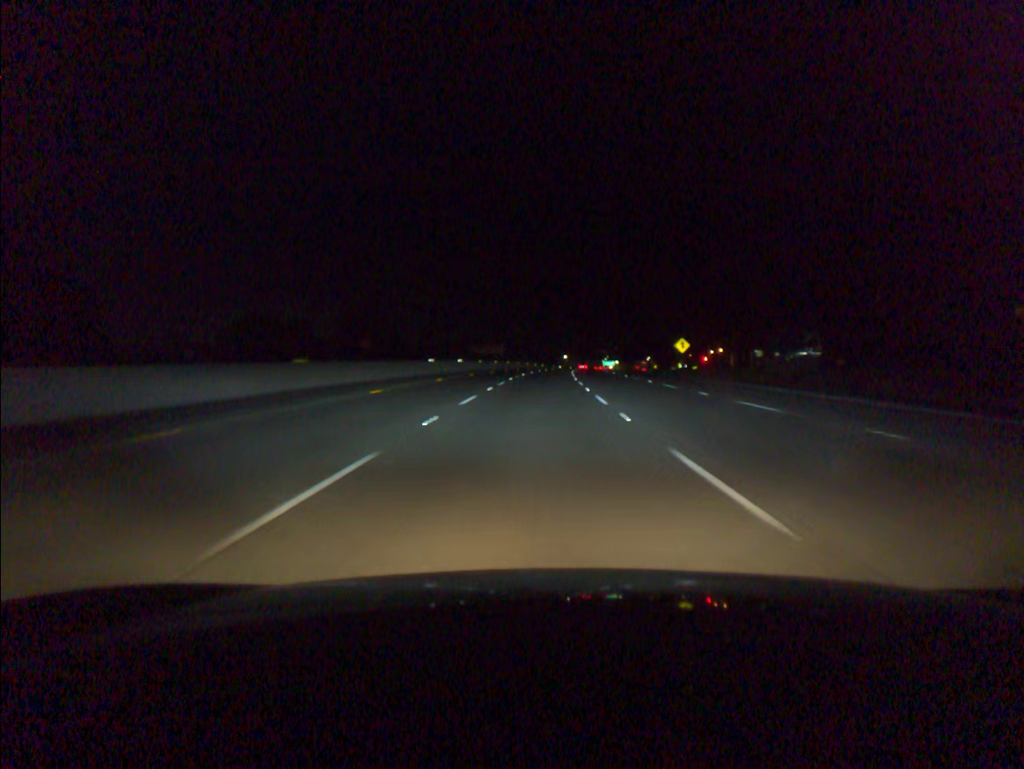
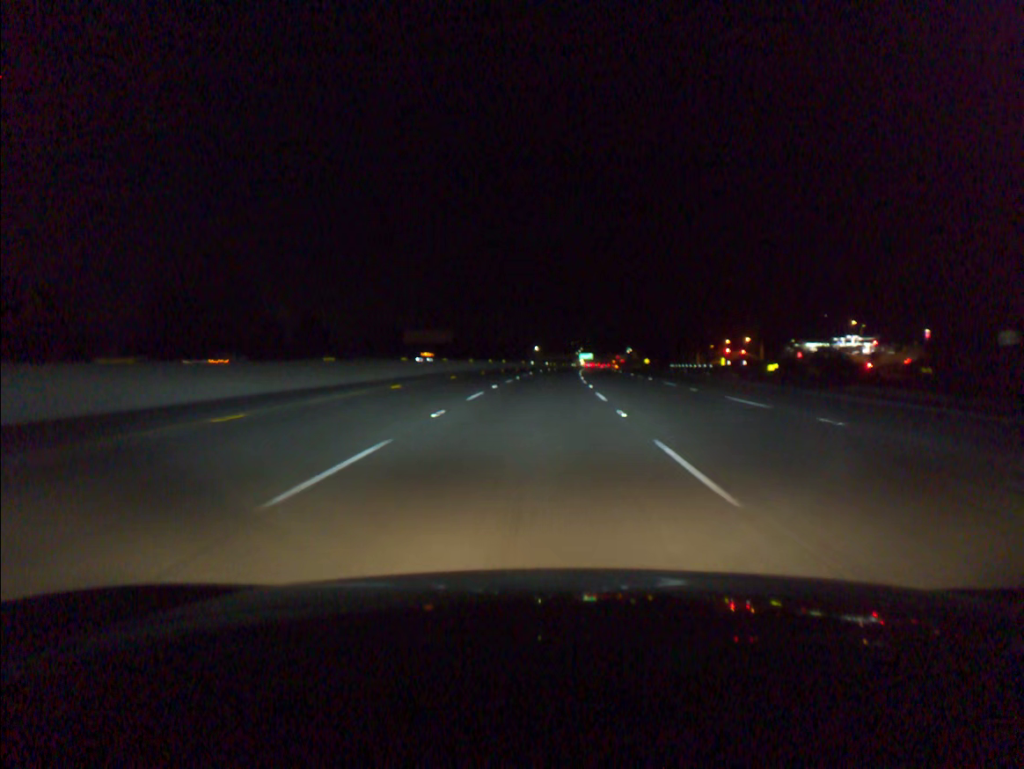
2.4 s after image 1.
(+1.4, +70.1) m; +2°
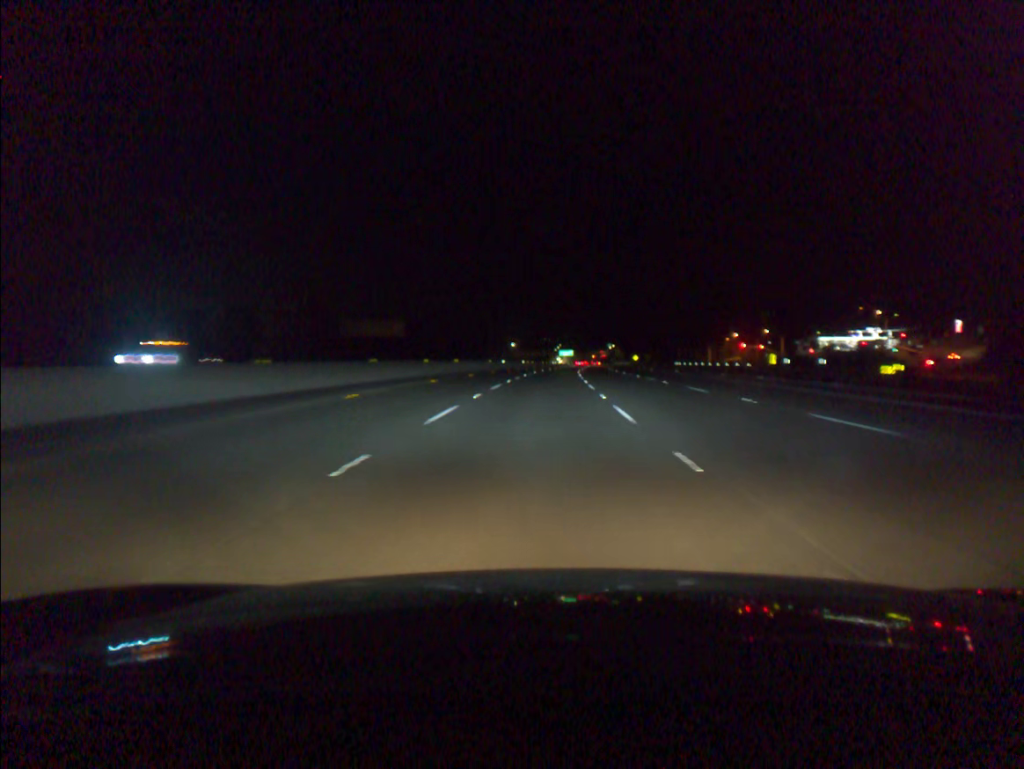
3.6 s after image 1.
(+0.5, +35.4) m; +2°
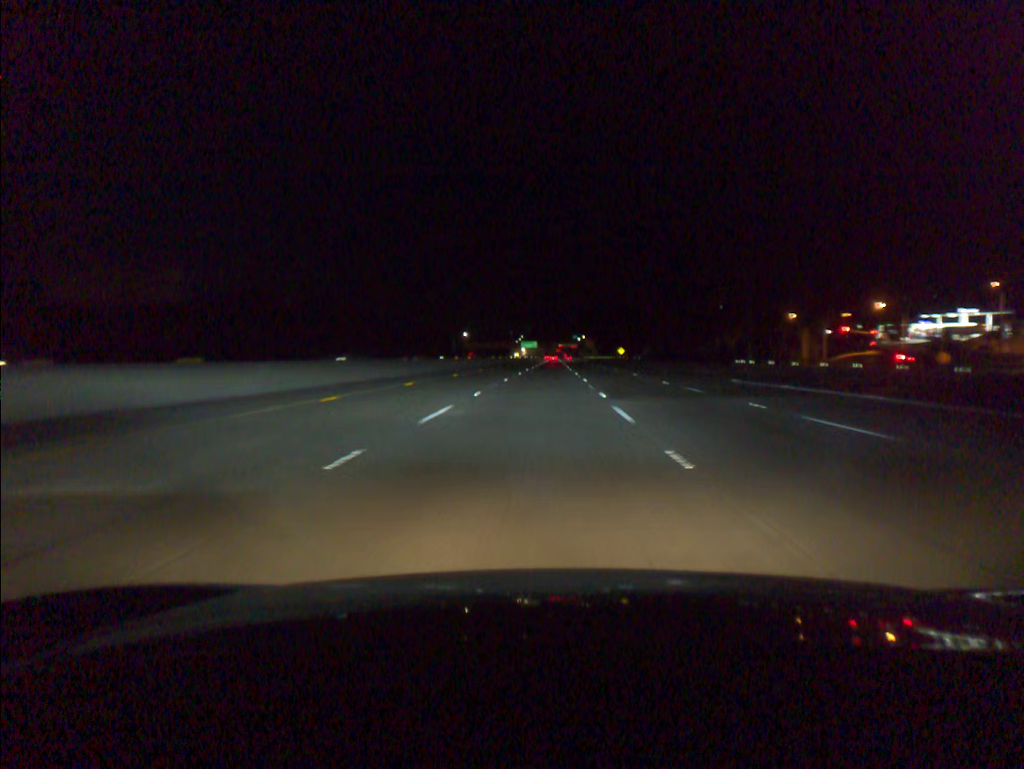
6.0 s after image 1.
(+2.0, +71.4) m; +3°
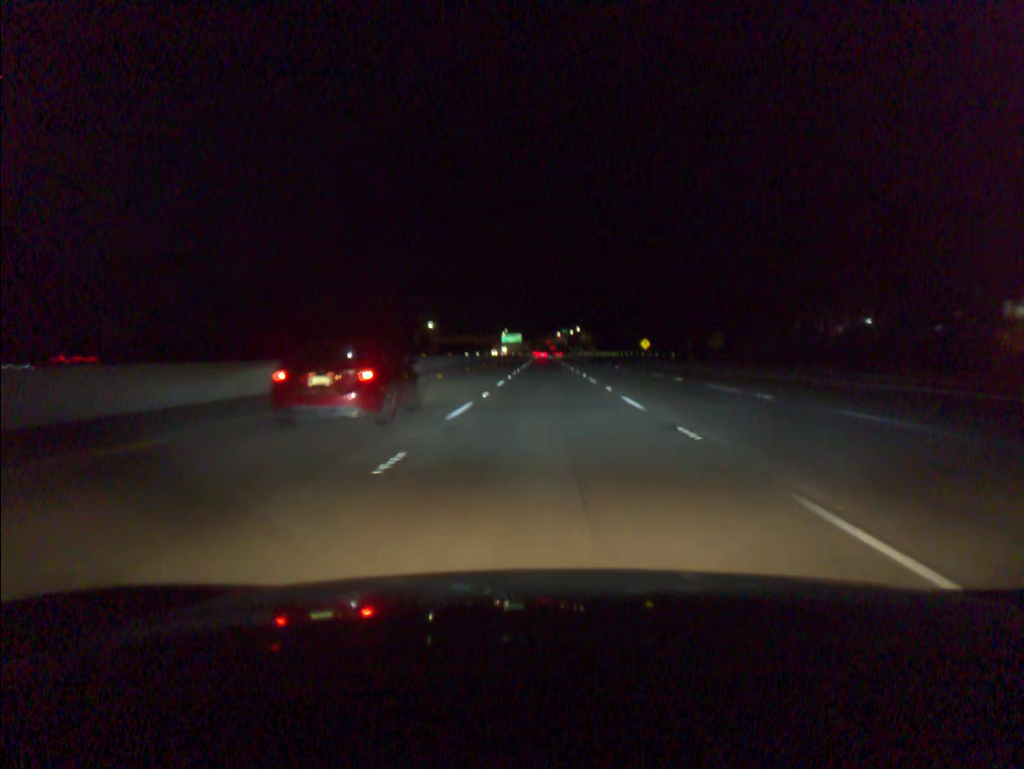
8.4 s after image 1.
(+0.7, +72.5) m; +1°
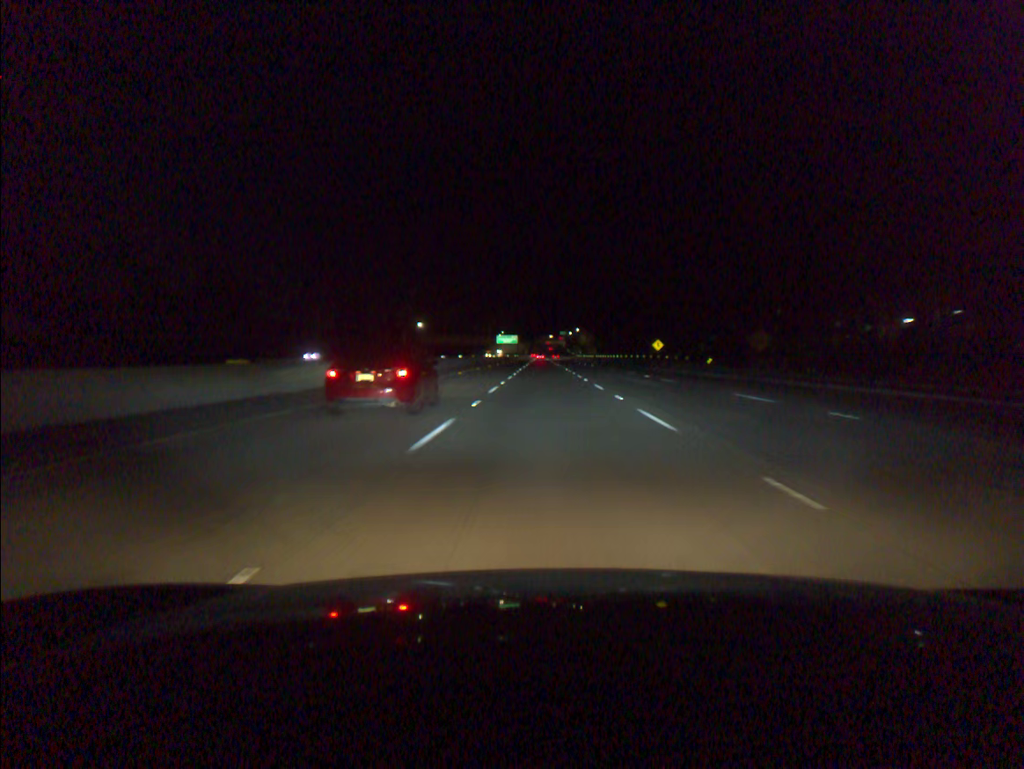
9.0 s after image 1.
(0.0, +18.3) m; 0°
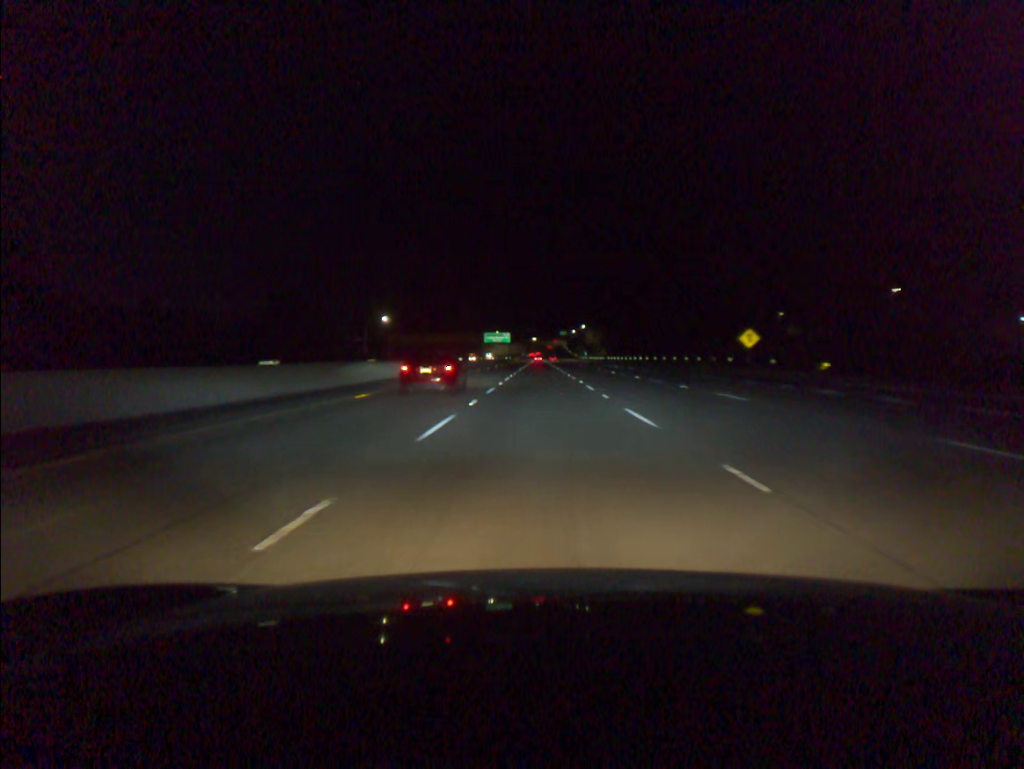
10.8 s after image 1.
(+0.2, +55.5) m; 0°
